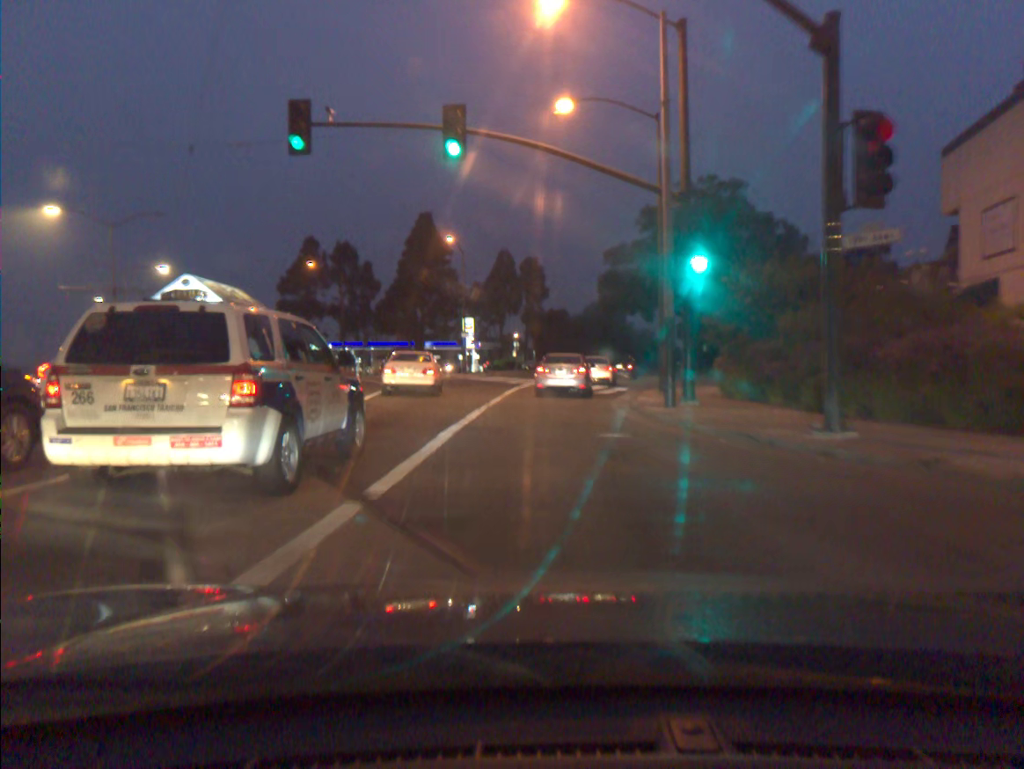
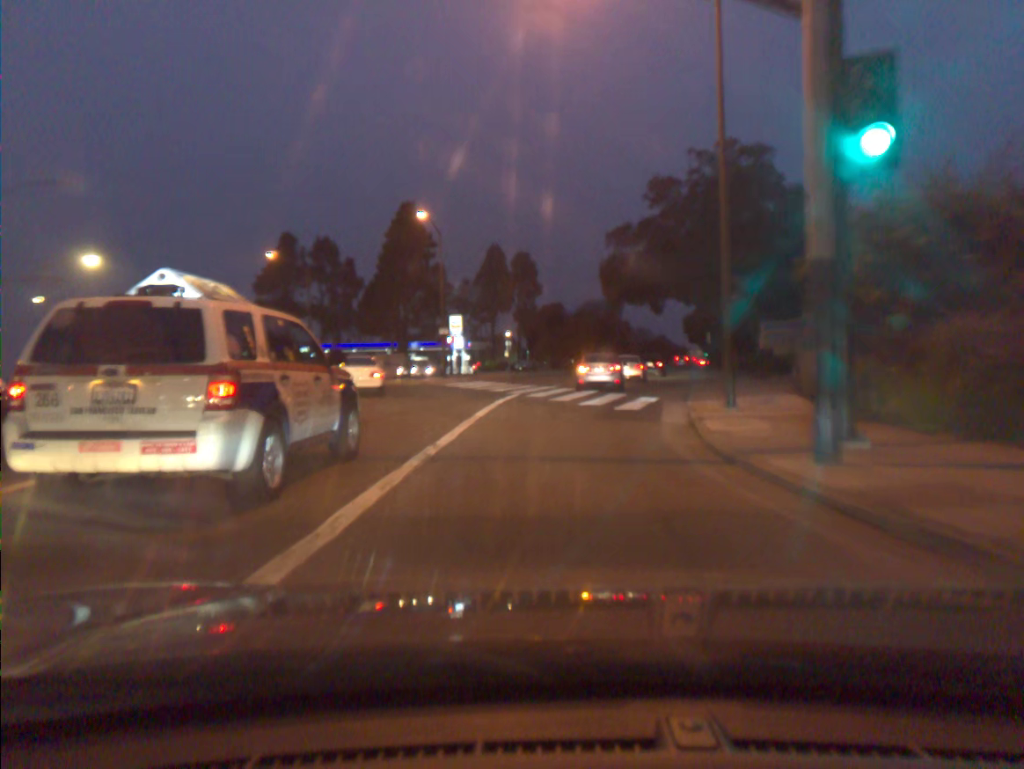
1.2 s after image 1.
(0.0, +10.2) m; +1°
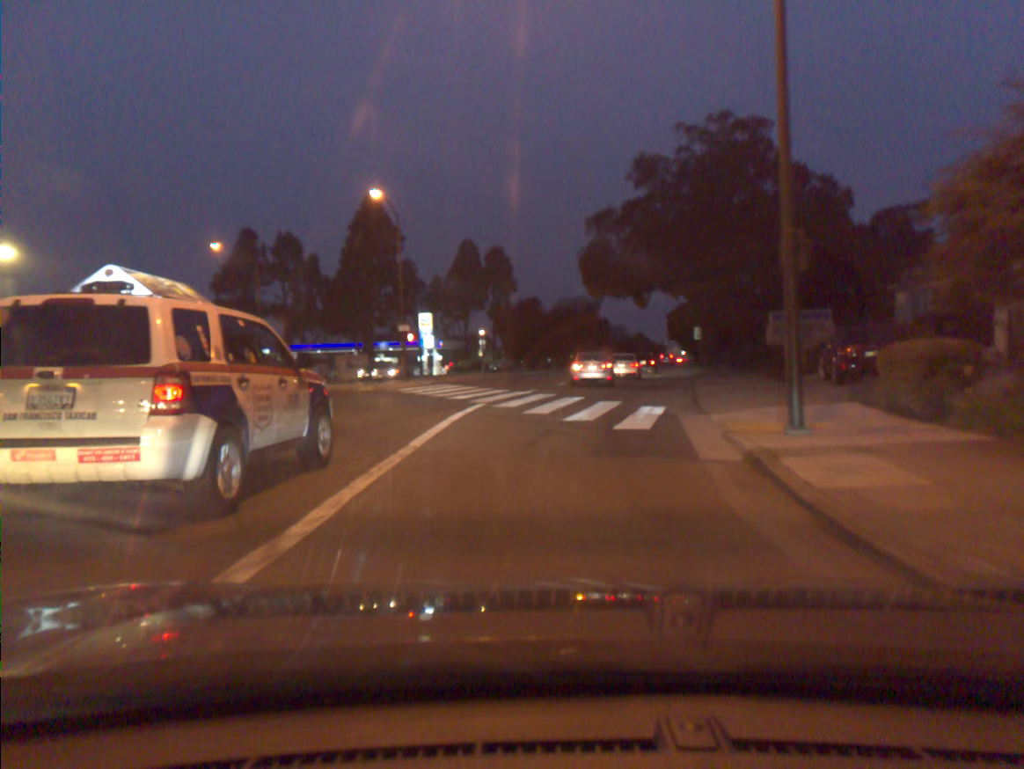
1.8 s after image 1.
(0.0, +5.6) m; +1°
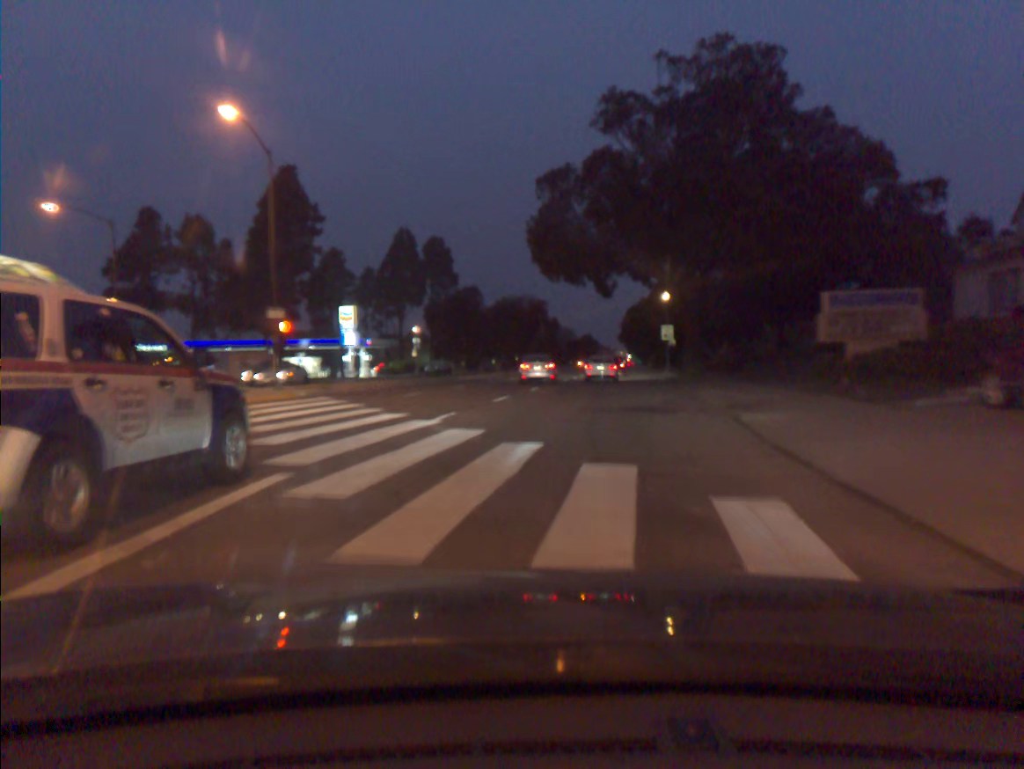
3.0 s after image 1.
(+0.4, +12.5) m; +4°
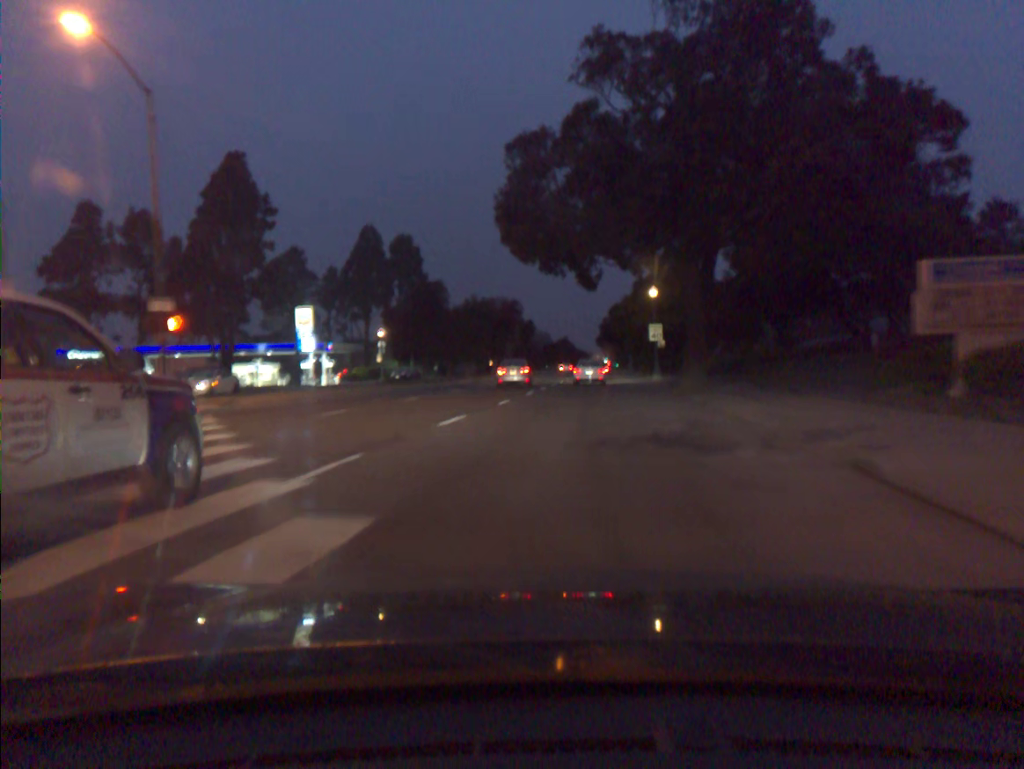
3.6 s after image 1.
(+0.1, +7.1) m; +2°
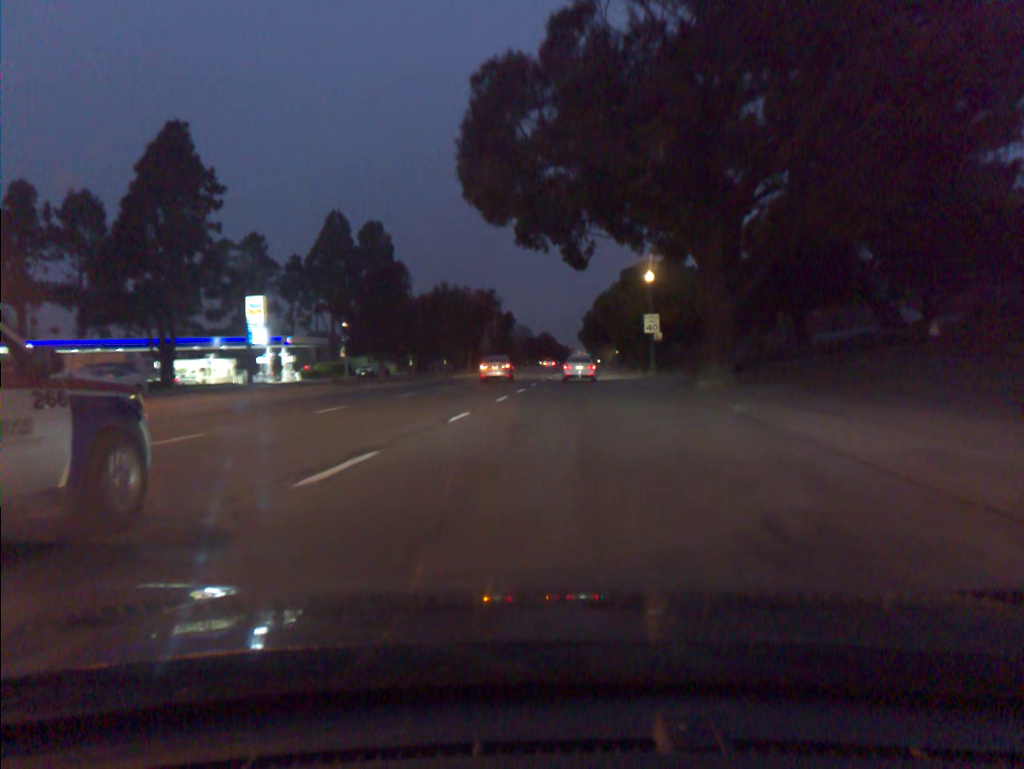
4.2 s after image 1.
(+0.1, +7.6) m; +1°
